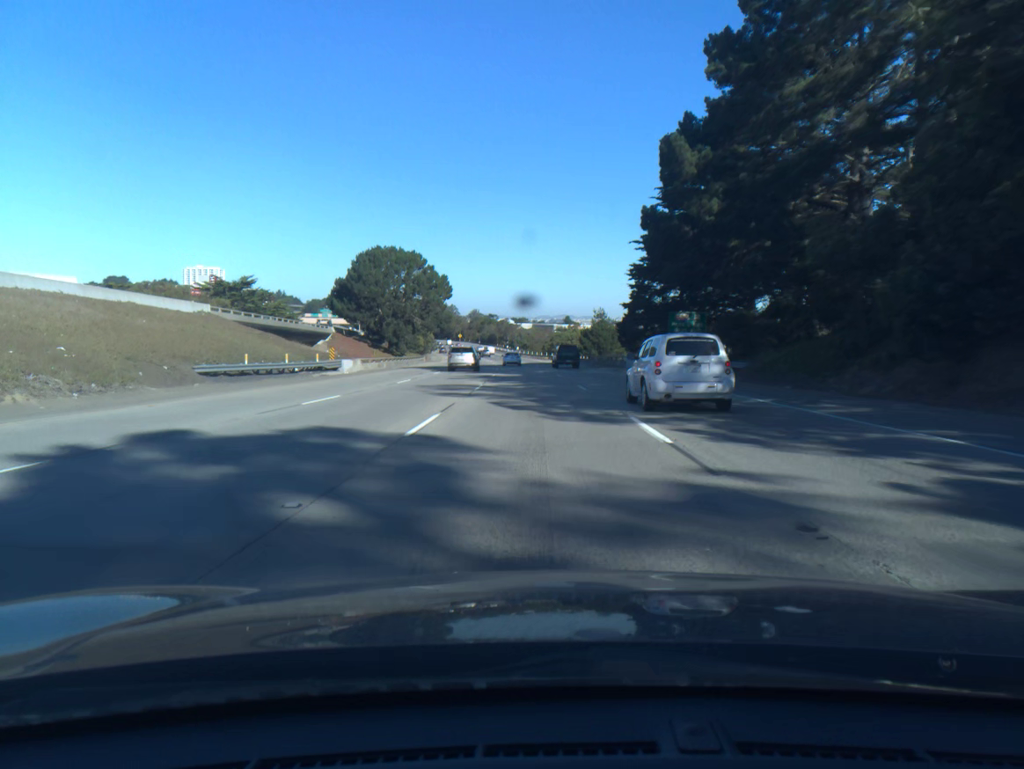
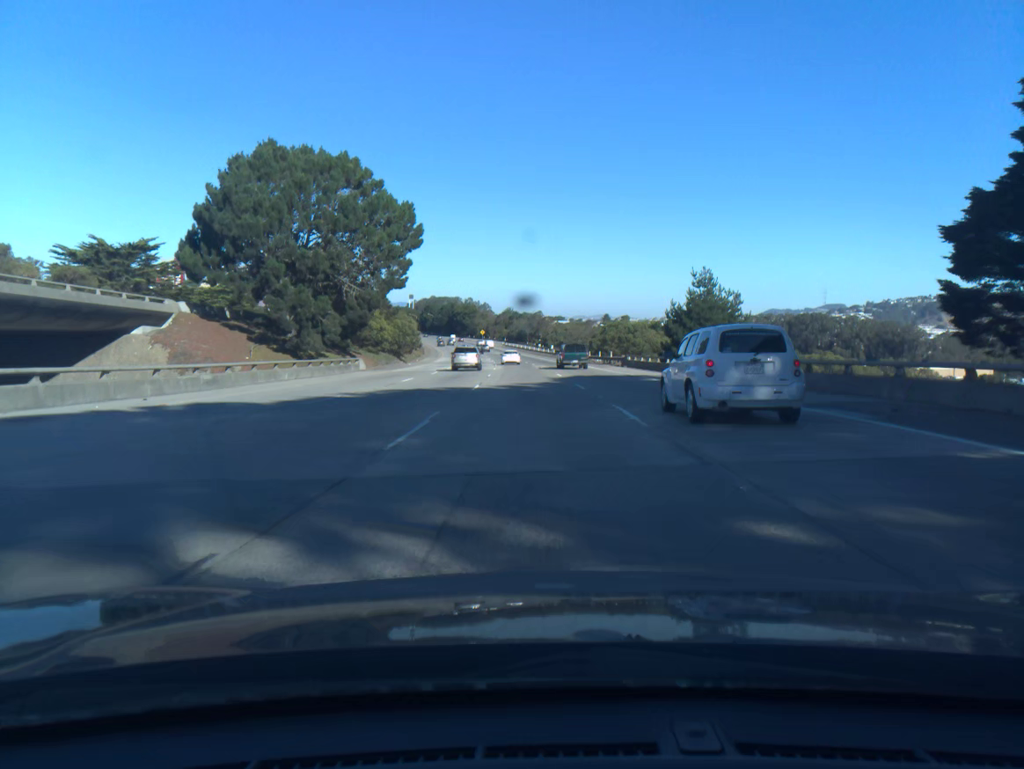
(-1.3, +57.9) m; -3°
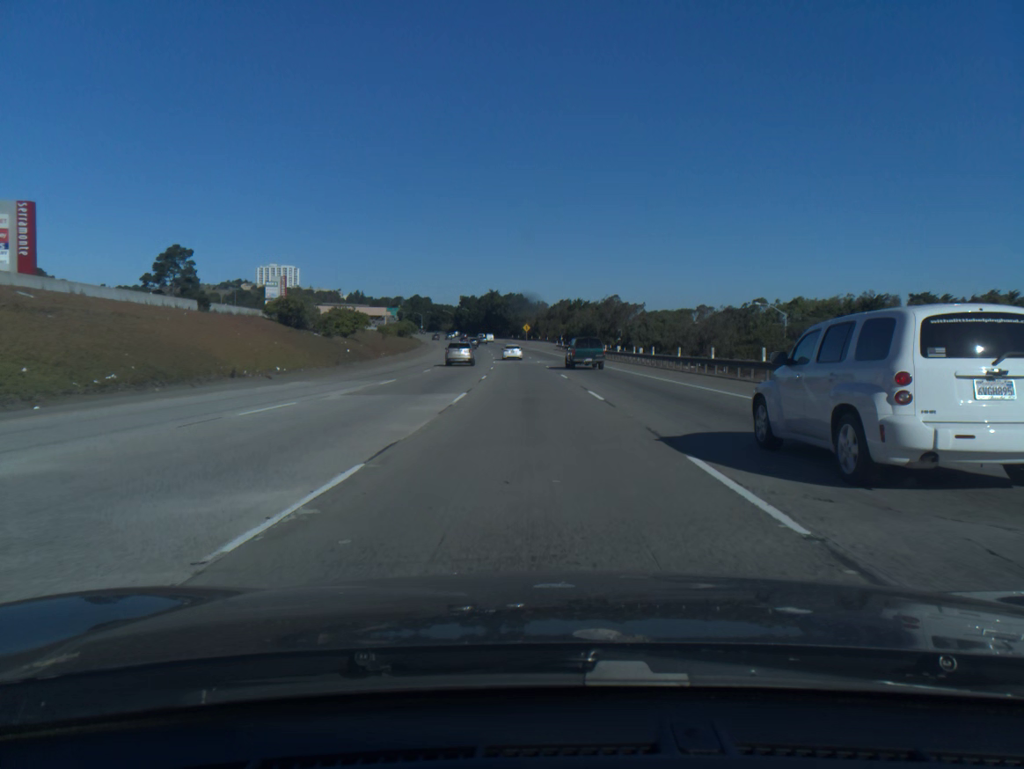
(-3.8, +96.4) m; -4°
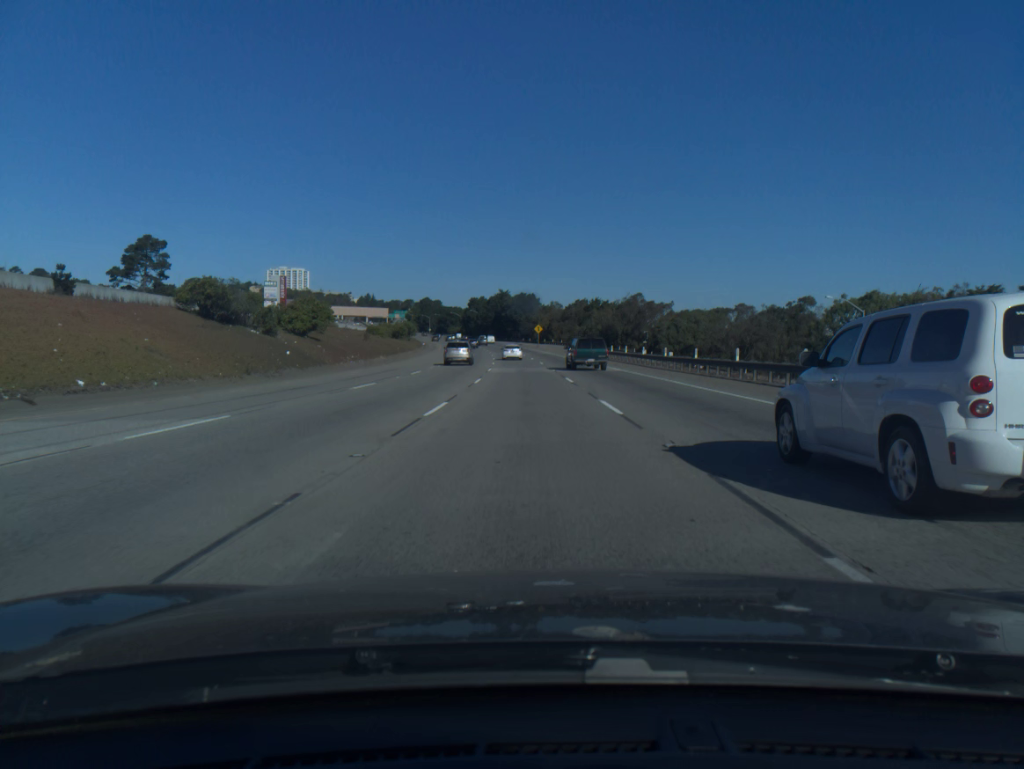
(-0.1, +19.3) m; -1°
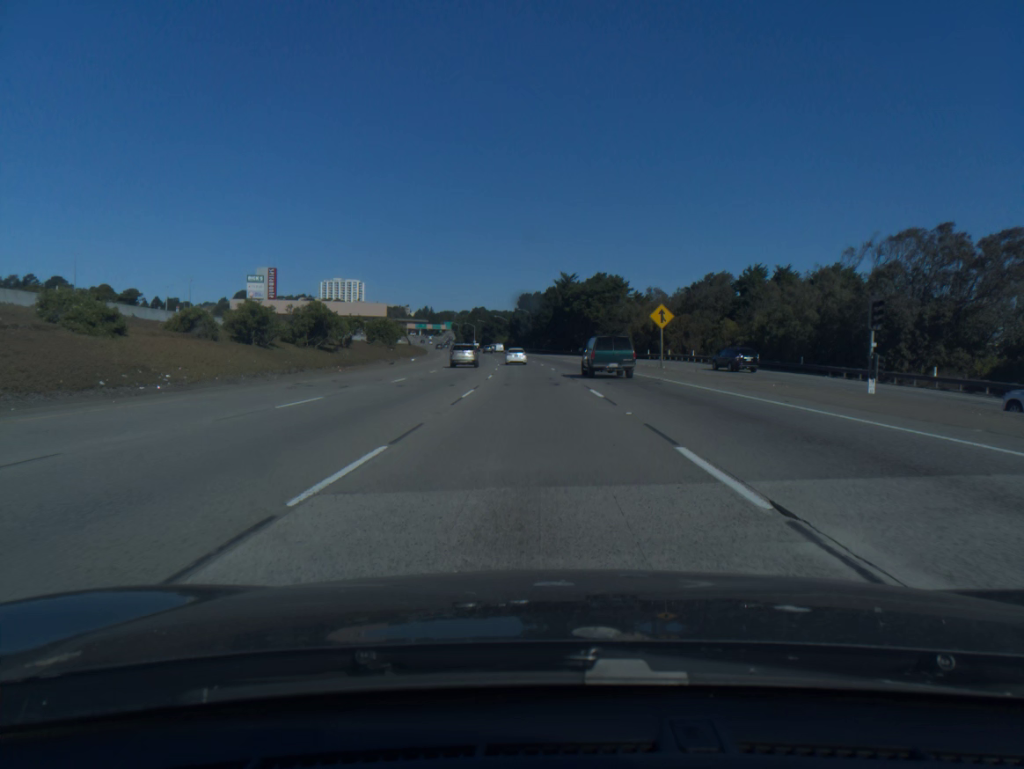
(-4.0, +96.1) m; -5°
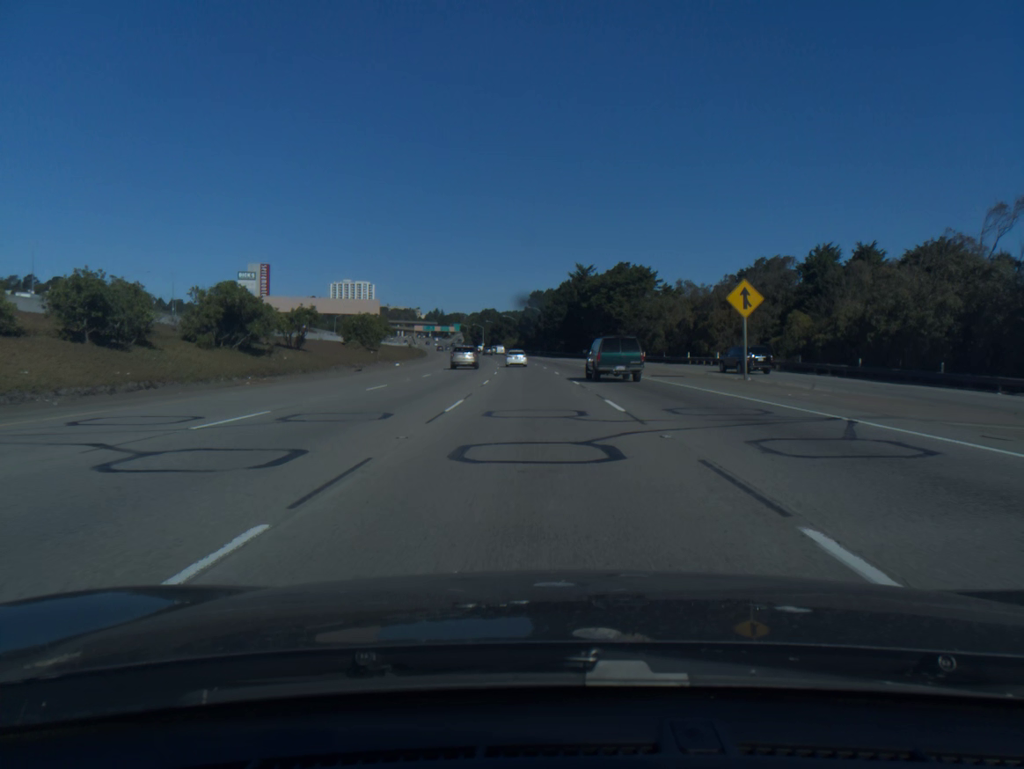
(-0.1, +19.1) m; -1°
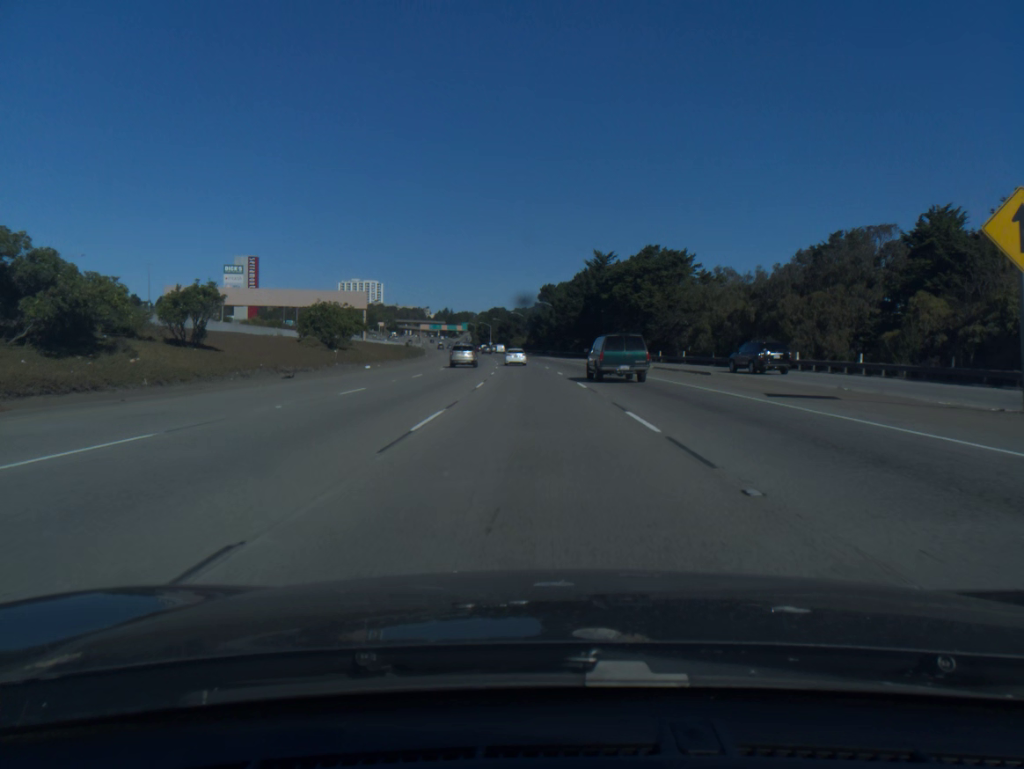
(-0.1, +19.0) m; -1°
